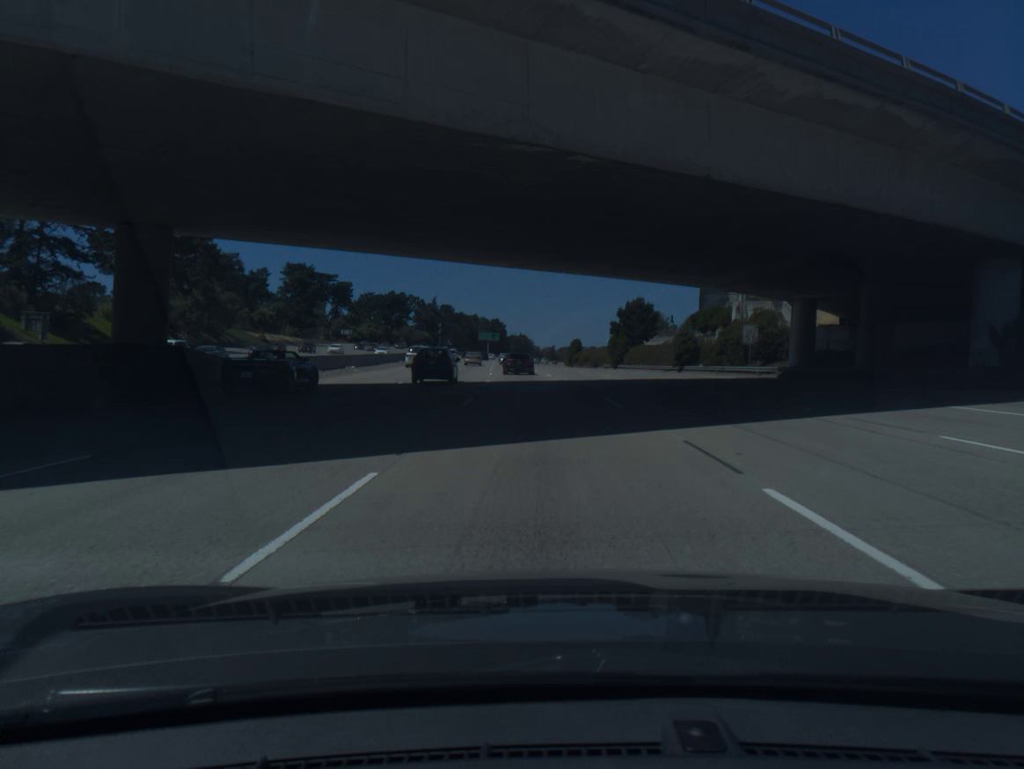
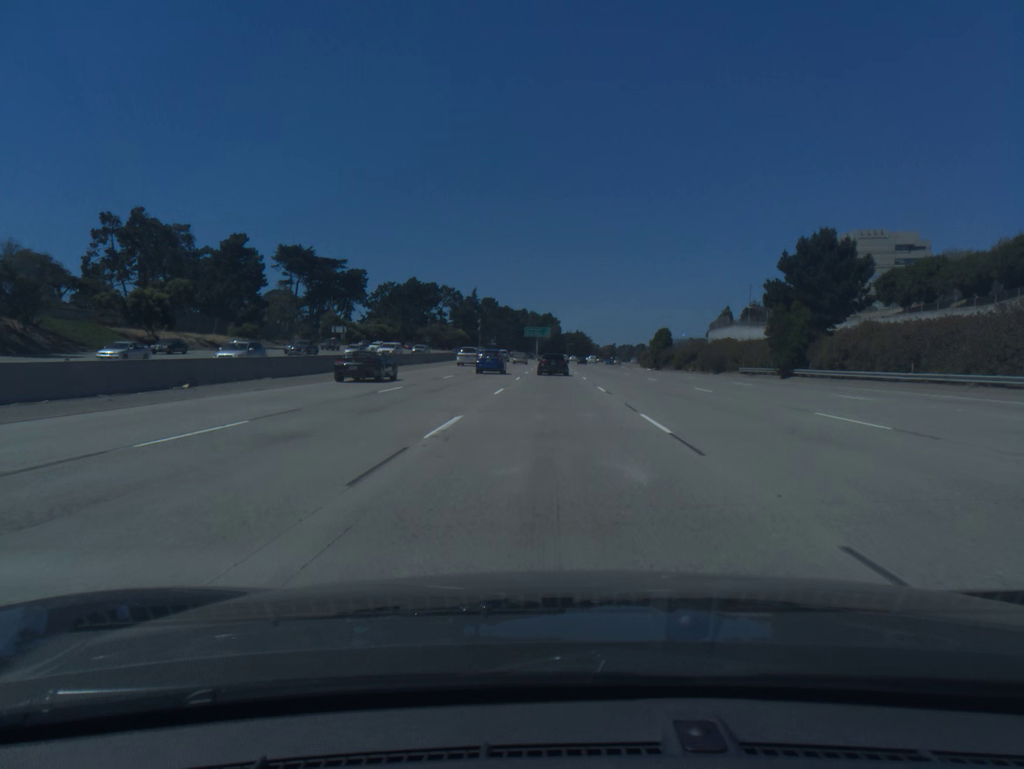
(-2.4, +62.9) m; -4°
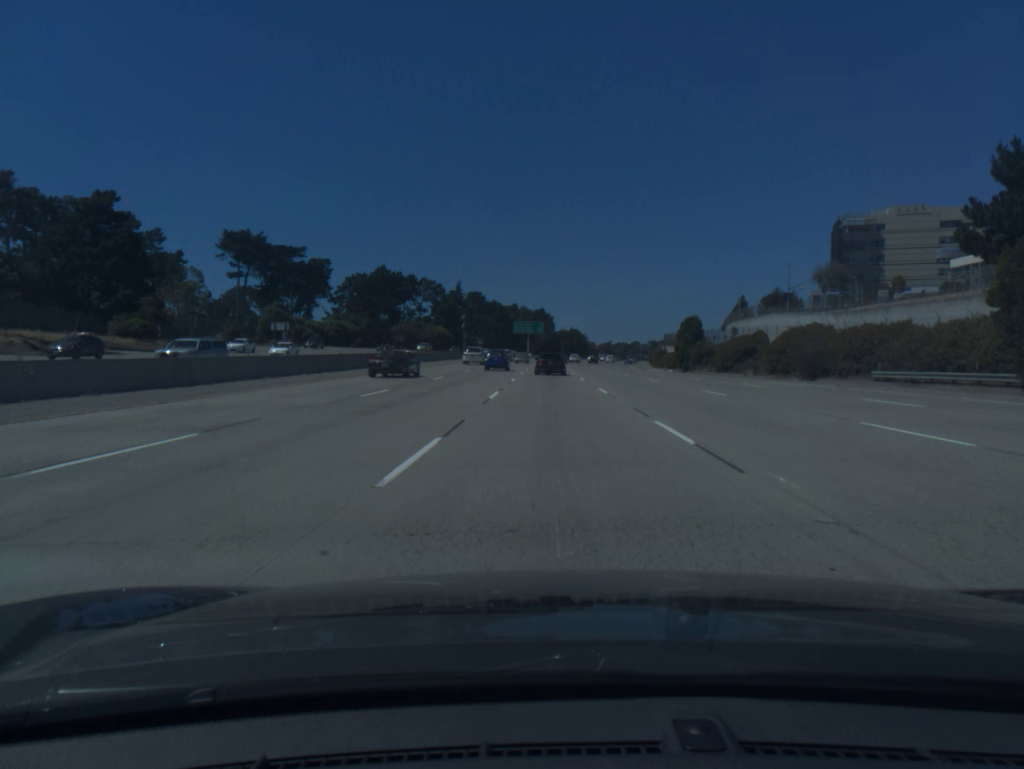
(+0.1, +30.9) m; 0°
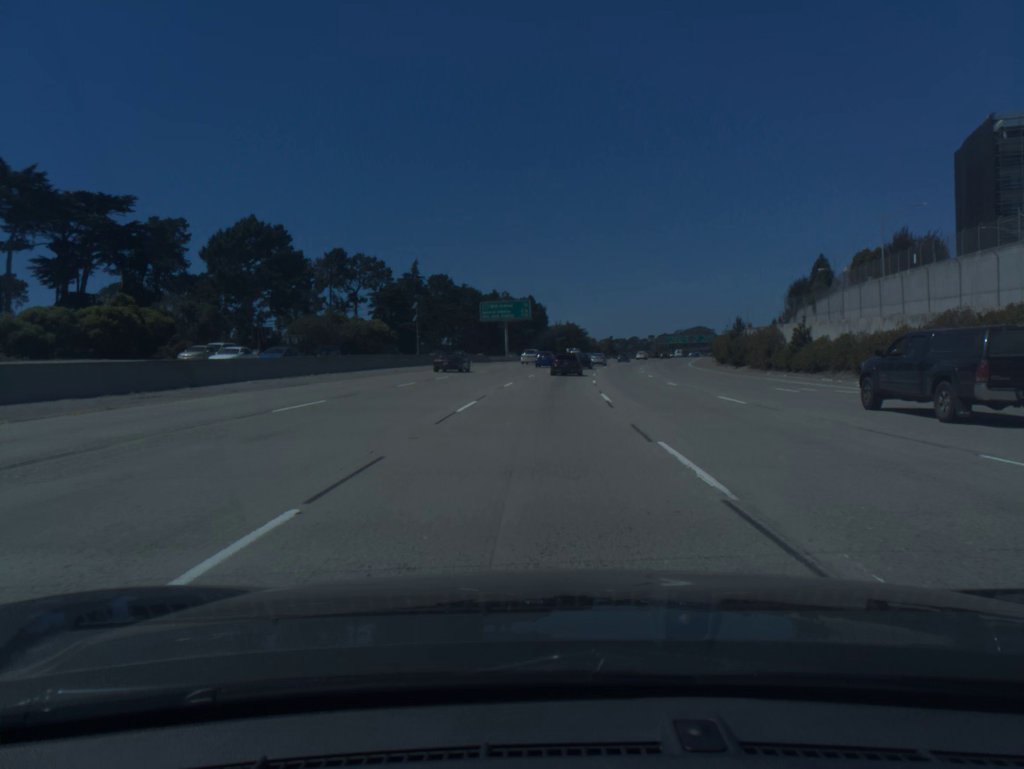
(+0.6, +76.2) m; +1°
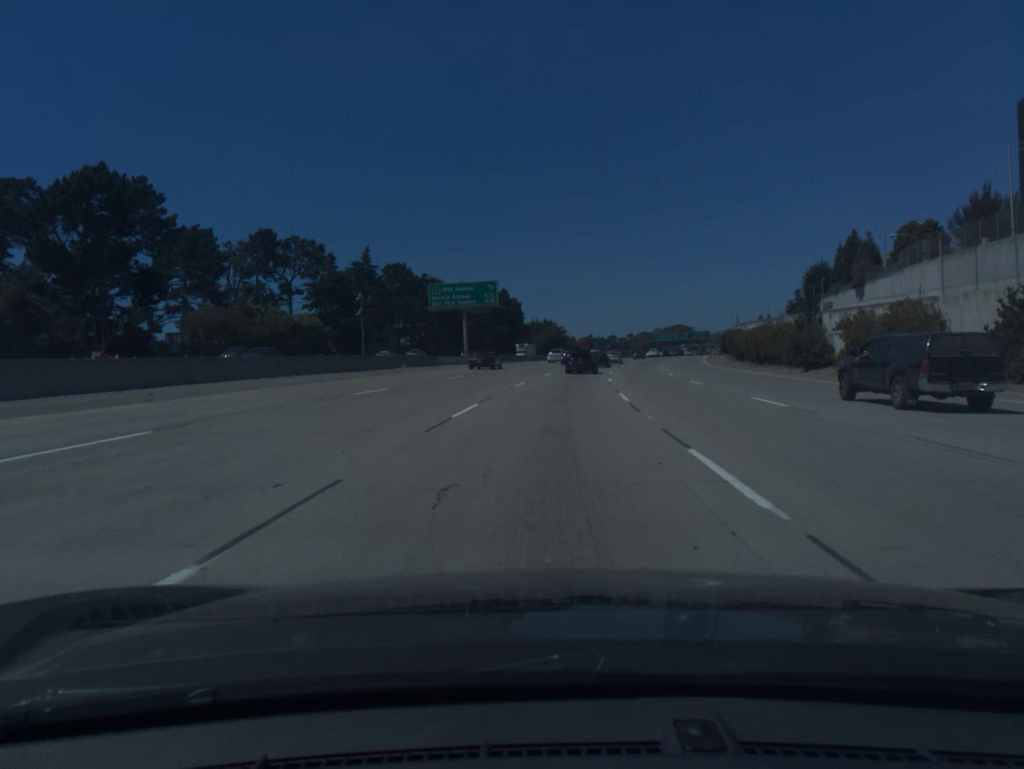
(+0.3, +30.2) m; +2°
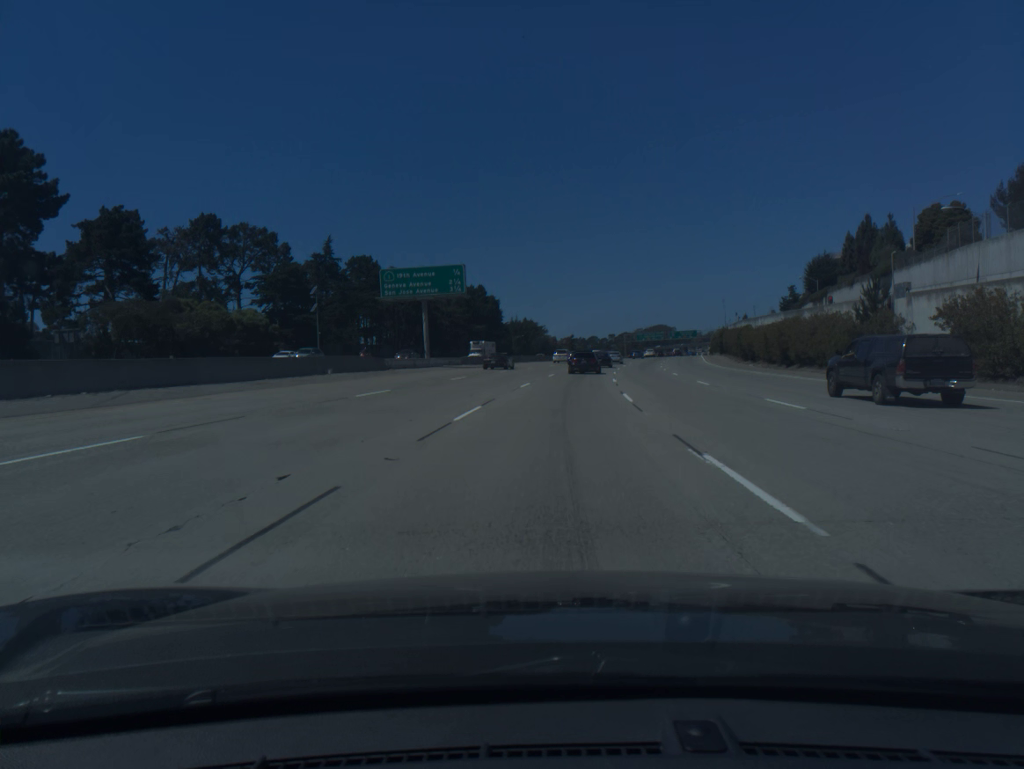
(+0.2, +15.0) m; +1°
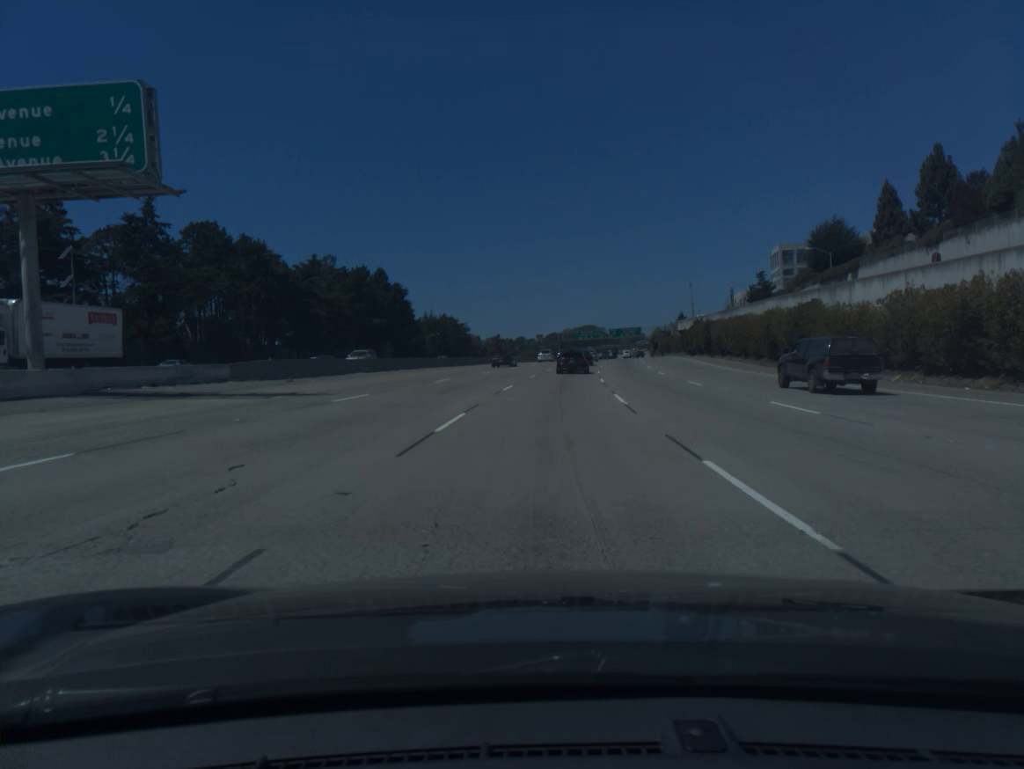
(+1.9, +44.6) m; +5°
